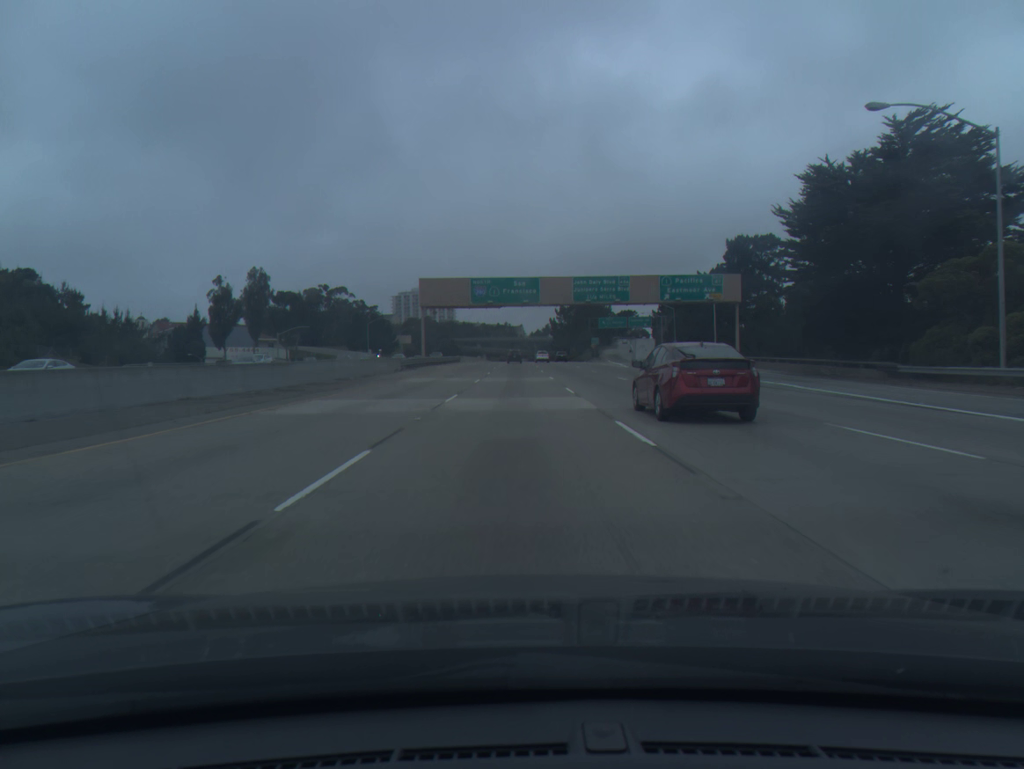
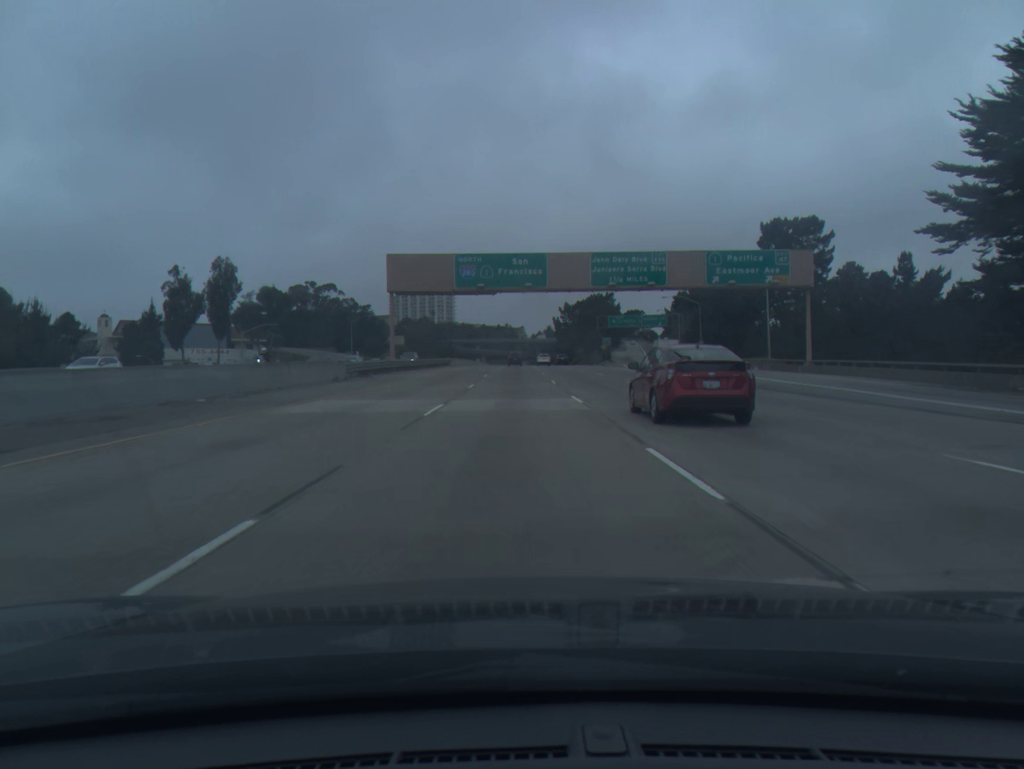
(0.0, +18.5) m; 0°
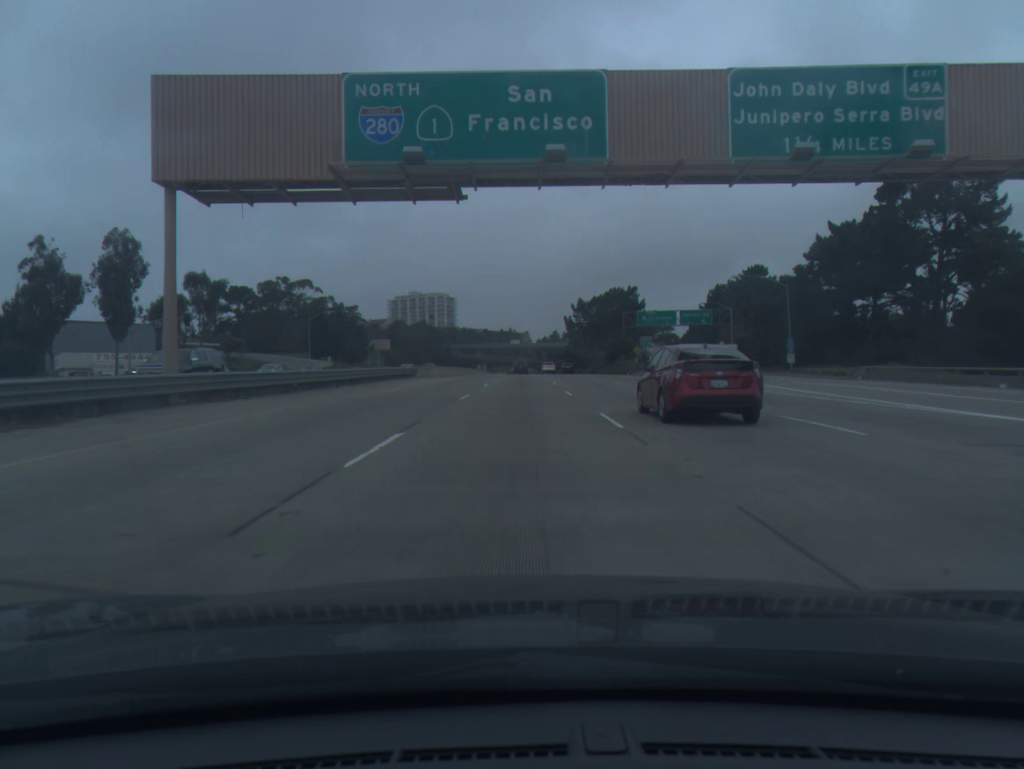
(-0.1, +37.0) m; 0°
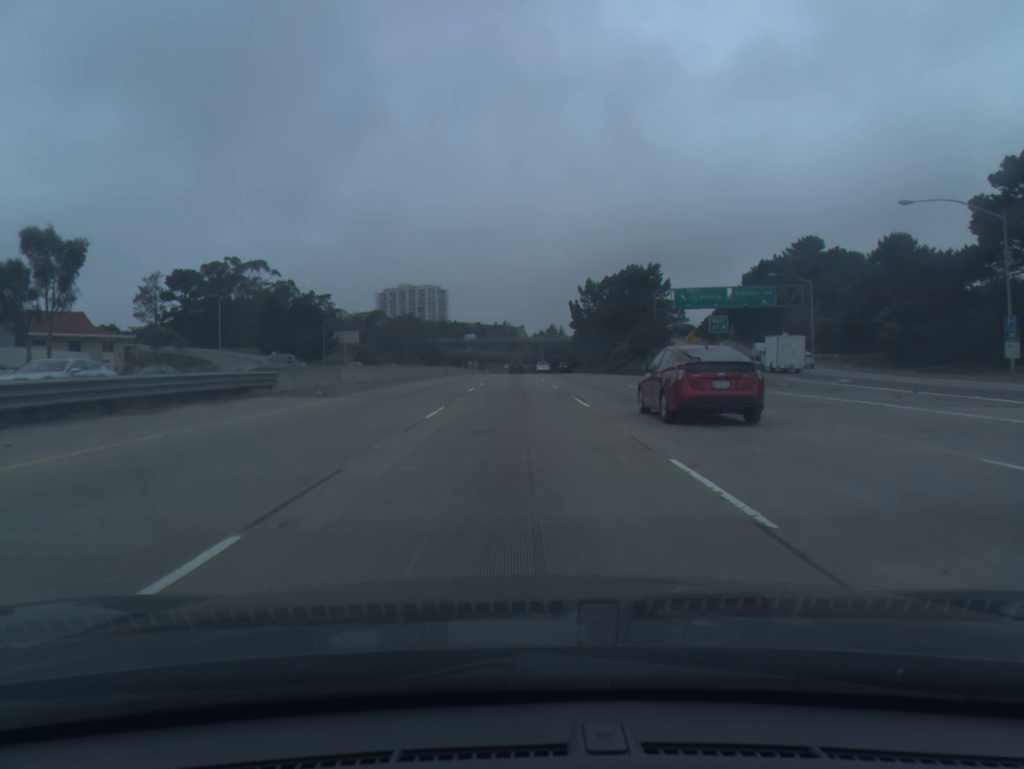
(+0.1, +37.0) m; 0°
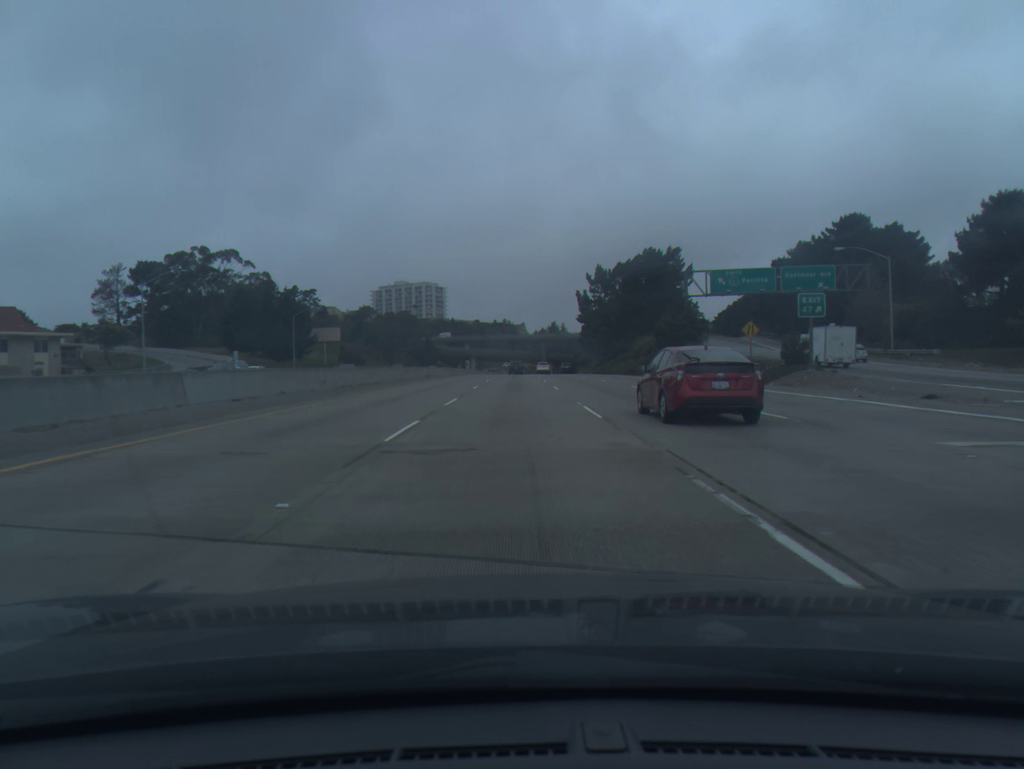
(0.0, +18.5) m; 0°
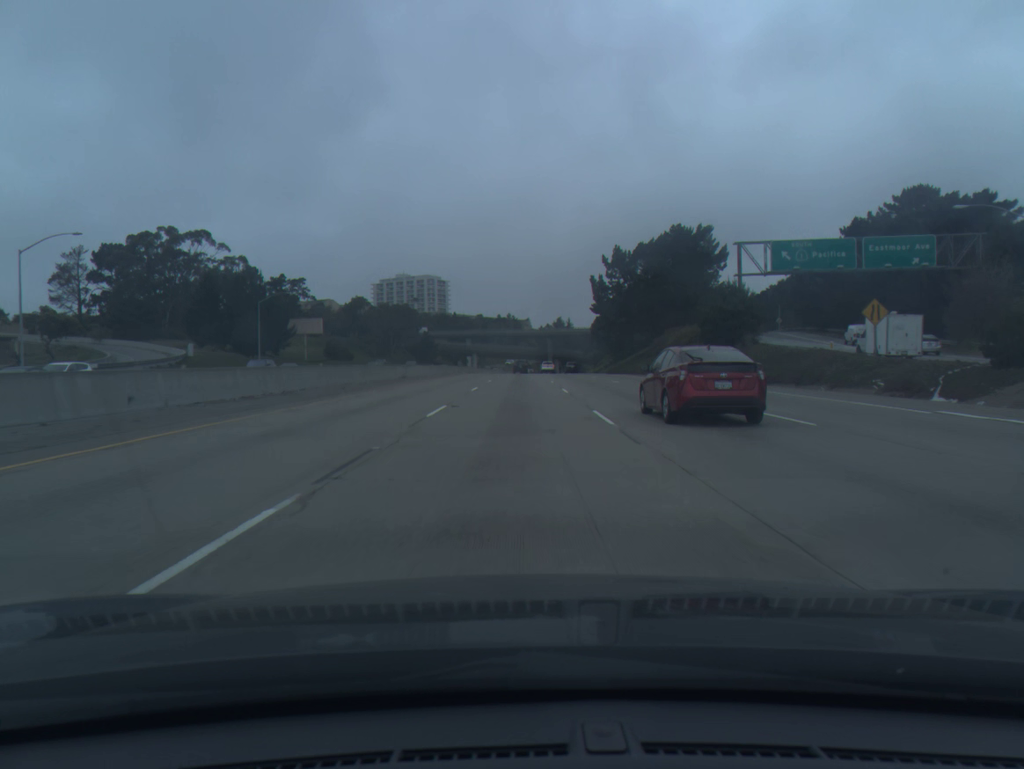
(0.0, +18.6) m; 0°
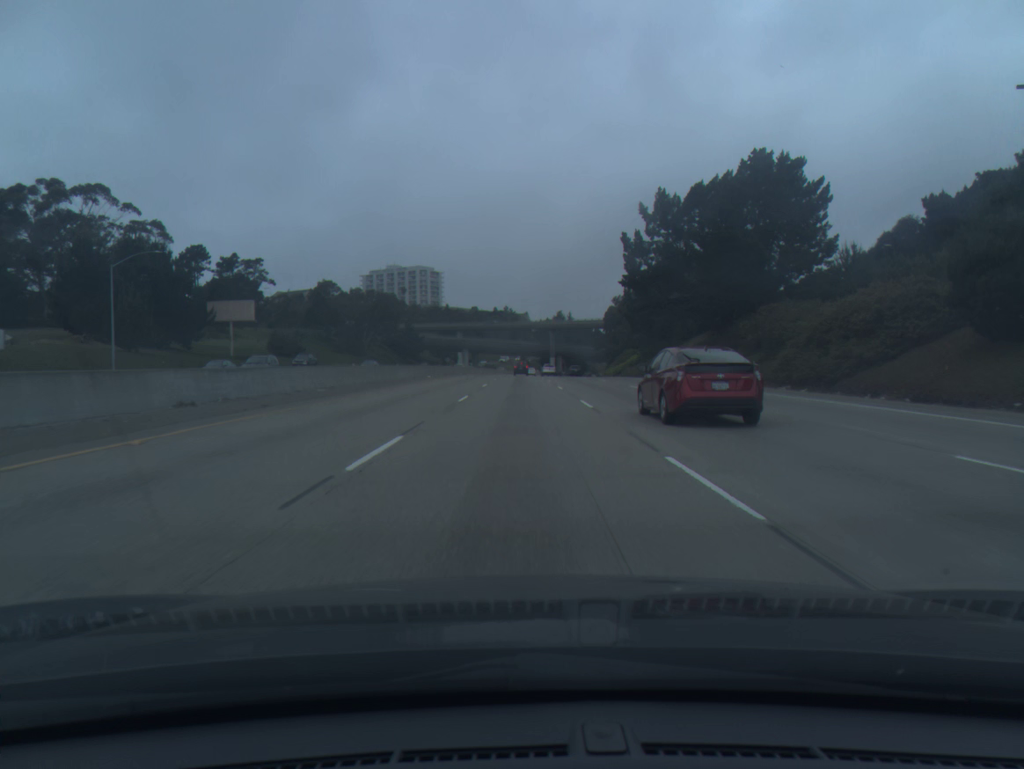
(0.0, +37.3) m; 0°
